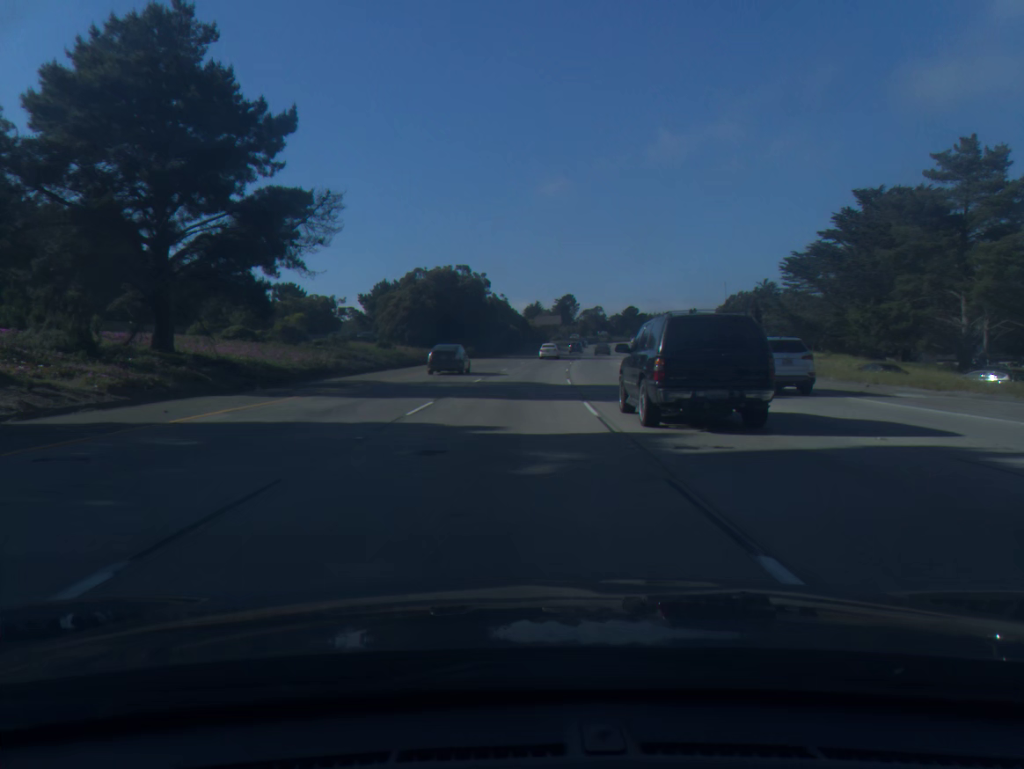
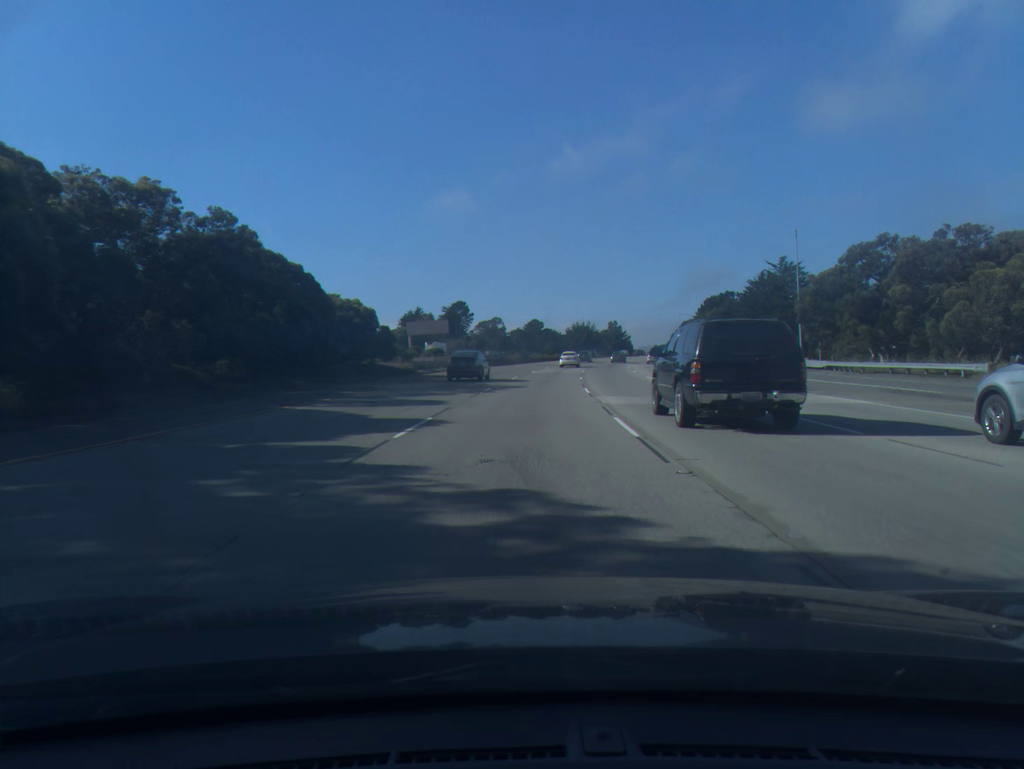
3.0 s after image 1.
(+5.8, +90.8) m; +8°
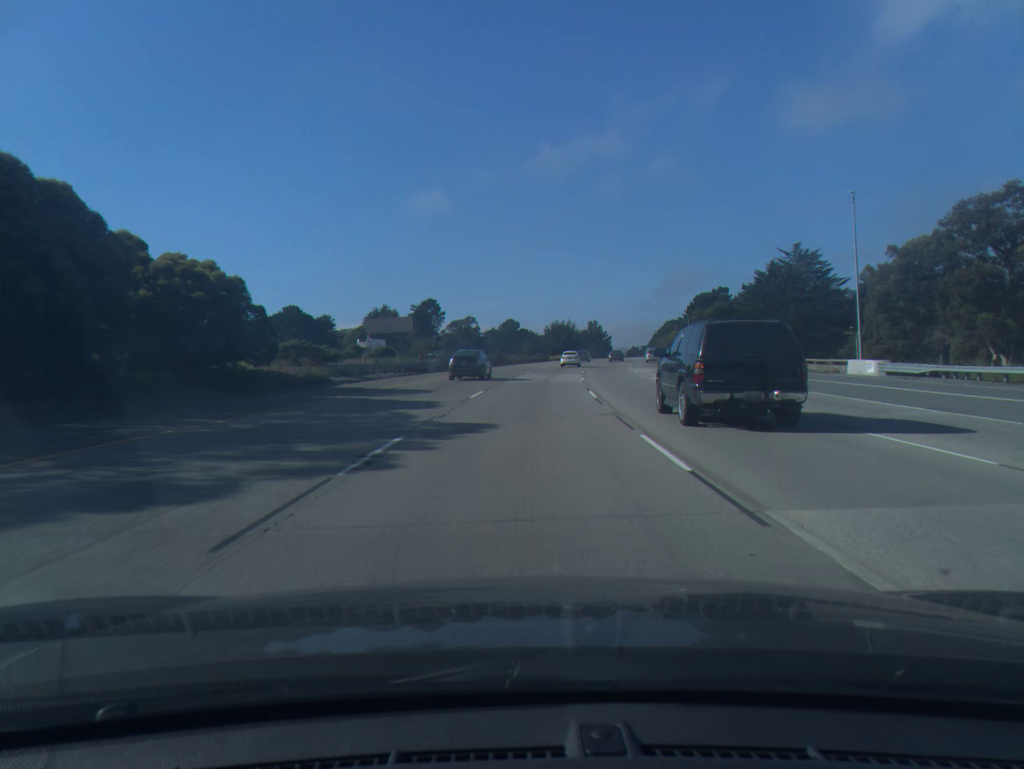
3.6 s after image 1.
(+0.3, +18.1) m; +2°
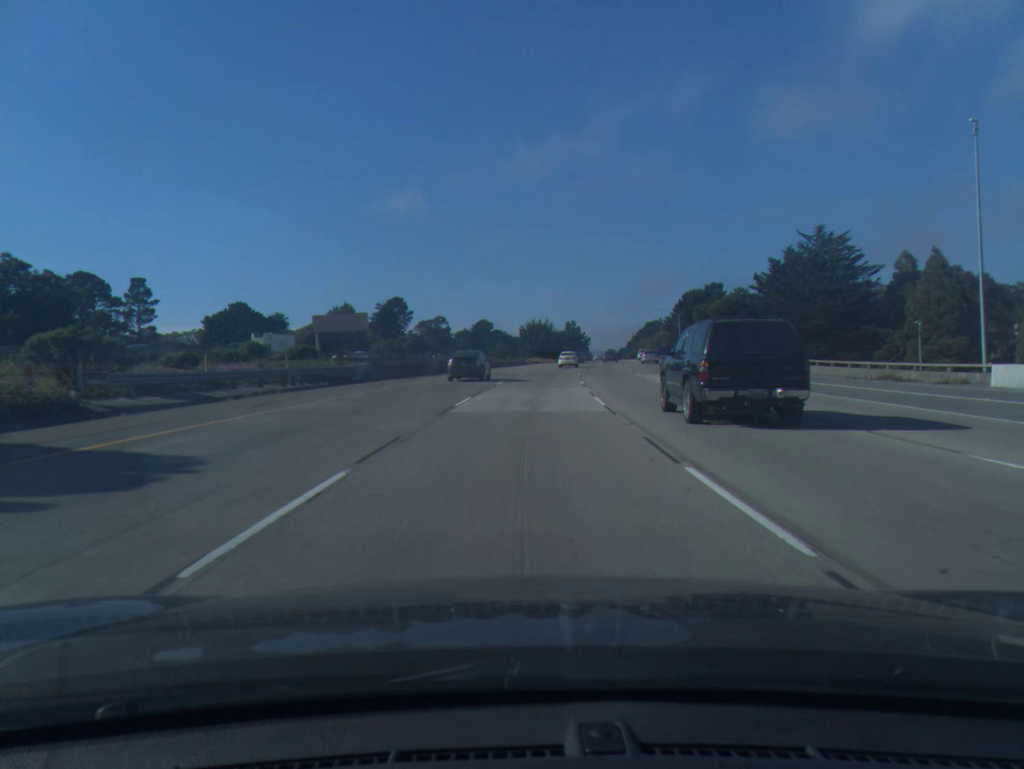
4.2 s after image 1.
(+0.3, +18.1) m; +2°
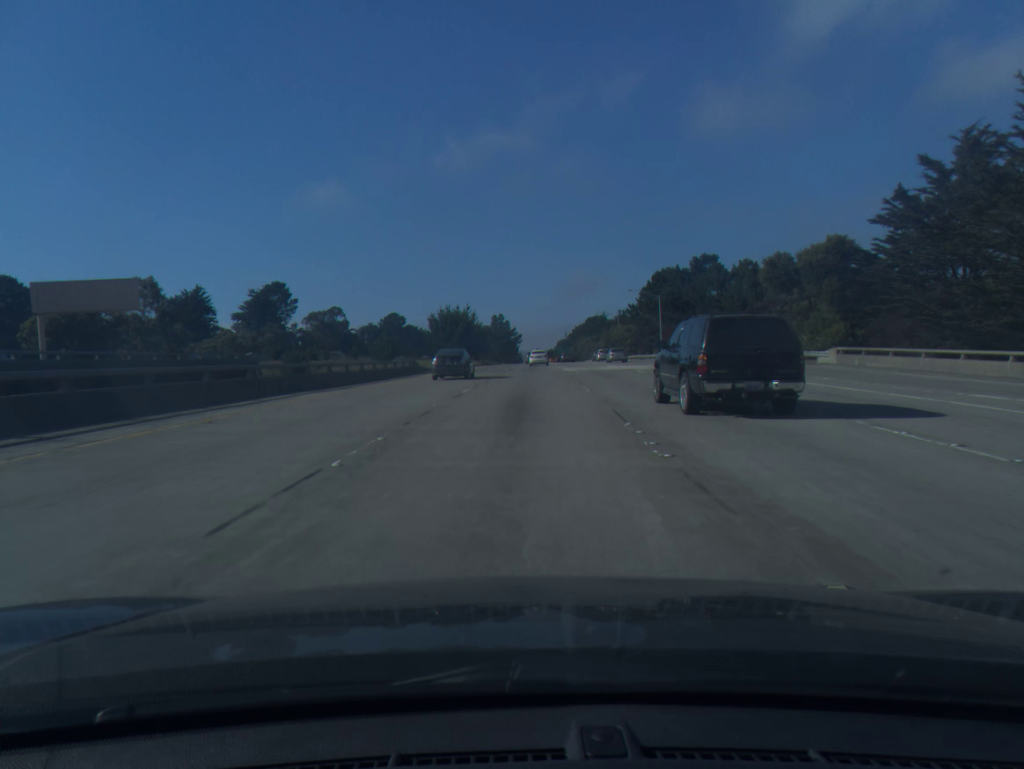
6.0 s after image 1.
(+2.5, +54.4) m; +5°
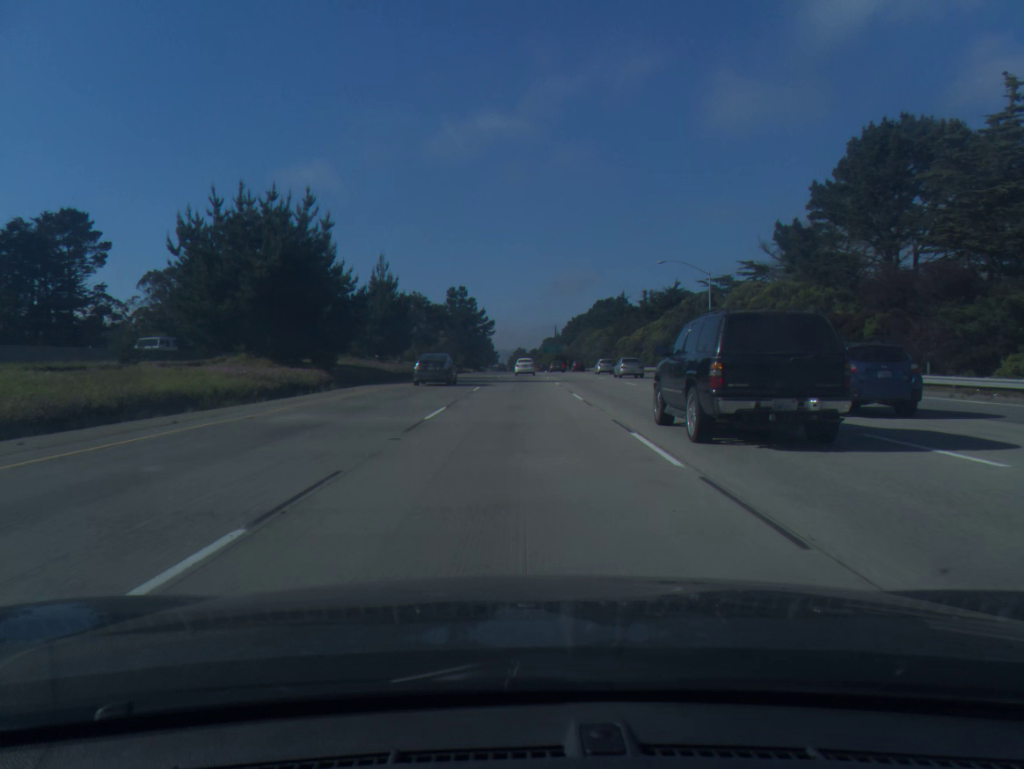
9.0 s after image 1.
(+2.3, +91.2) m; +1°
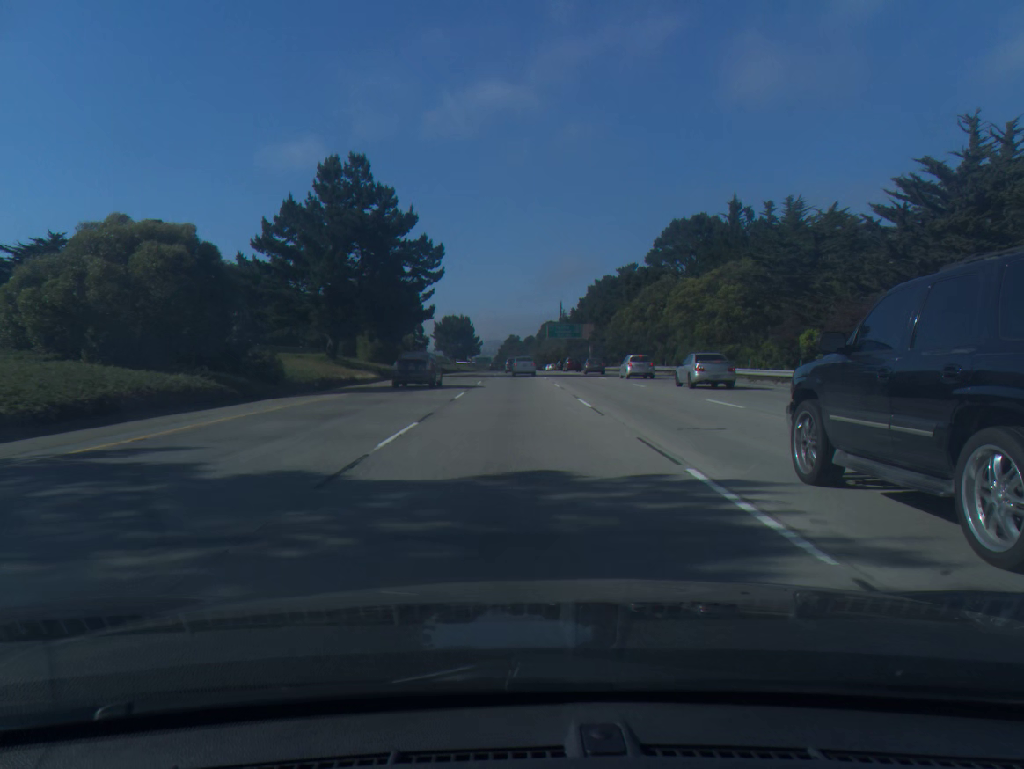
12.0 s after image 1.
(+0.5, +91.9) m; +1°
